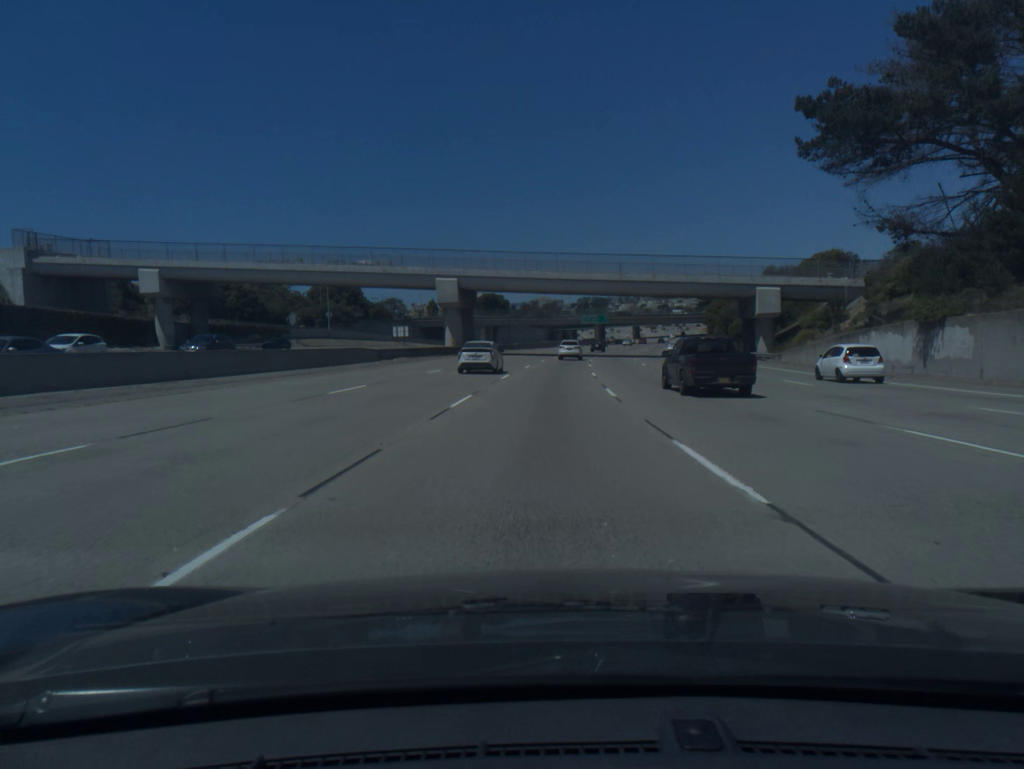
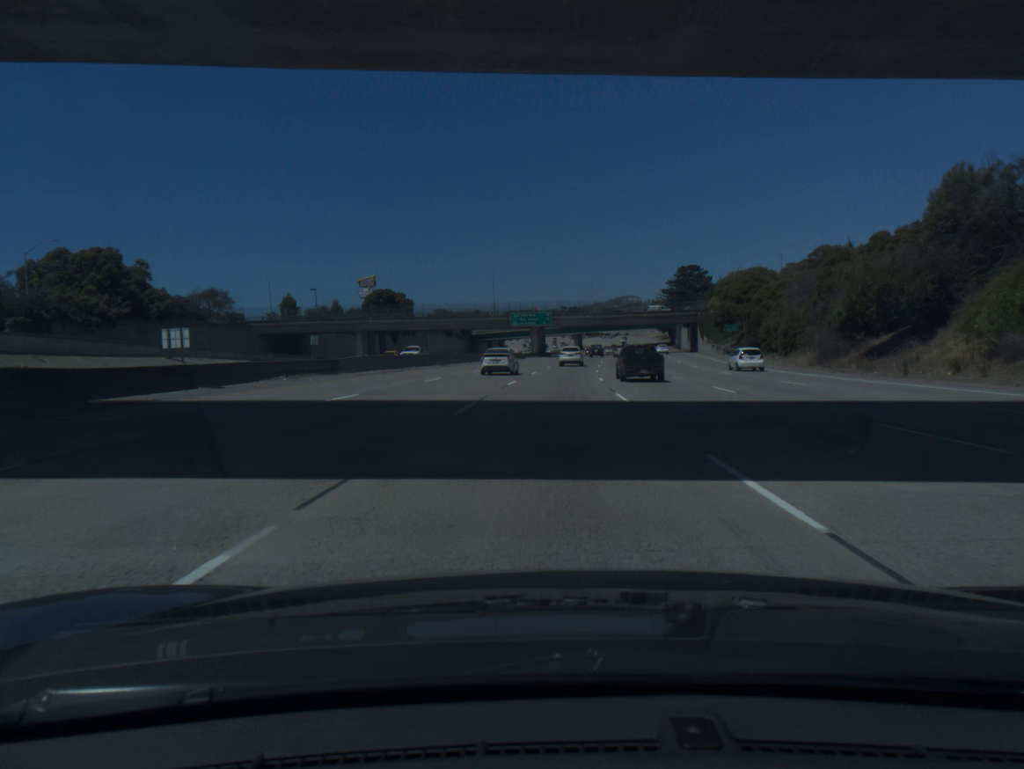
(+2.7, +72.2) m; +5°
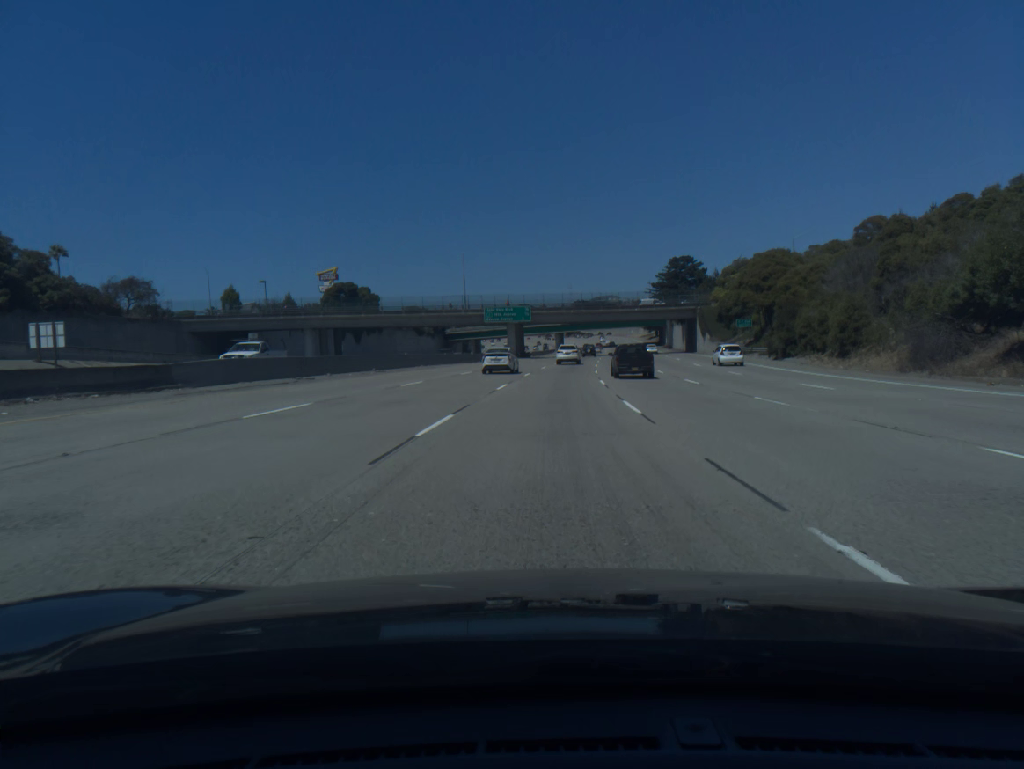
(+0.2, +18.0) m; +2°
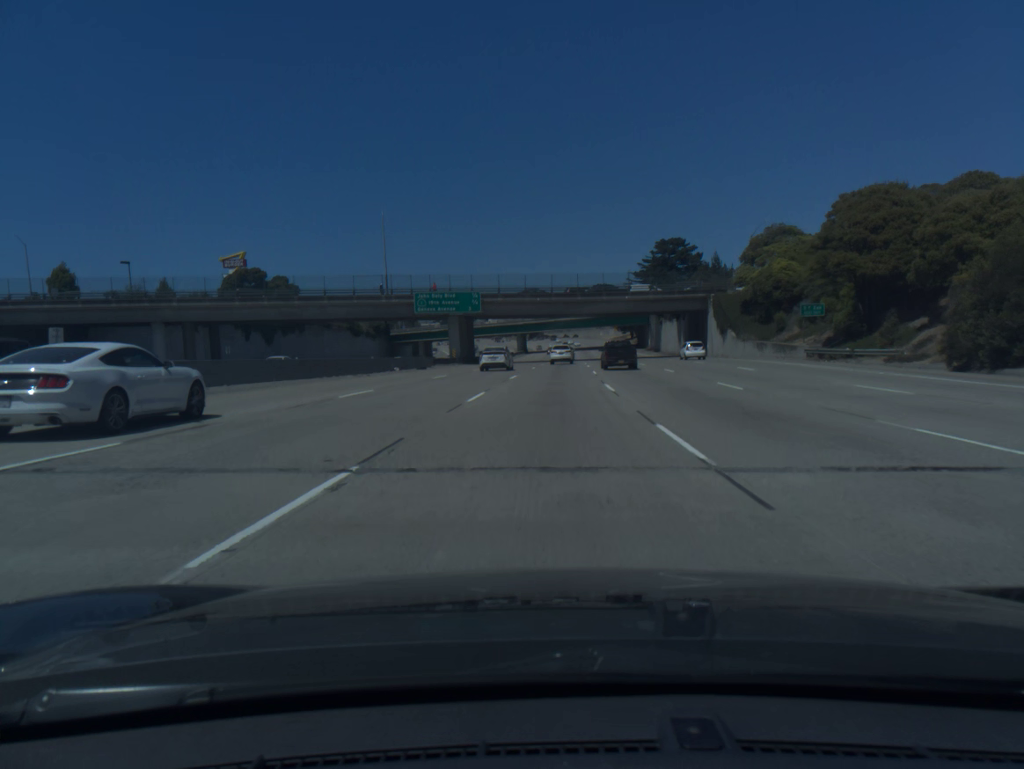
(+0.9, +36.0) m; +3°
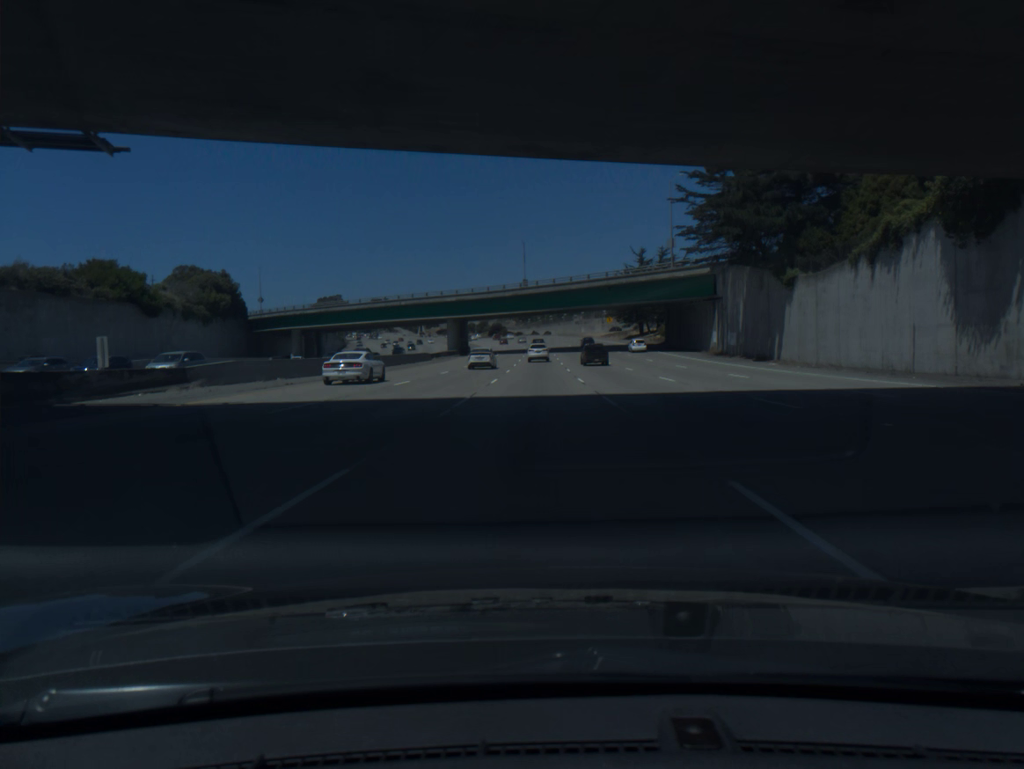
(+3.0, +89.8) m; +2°
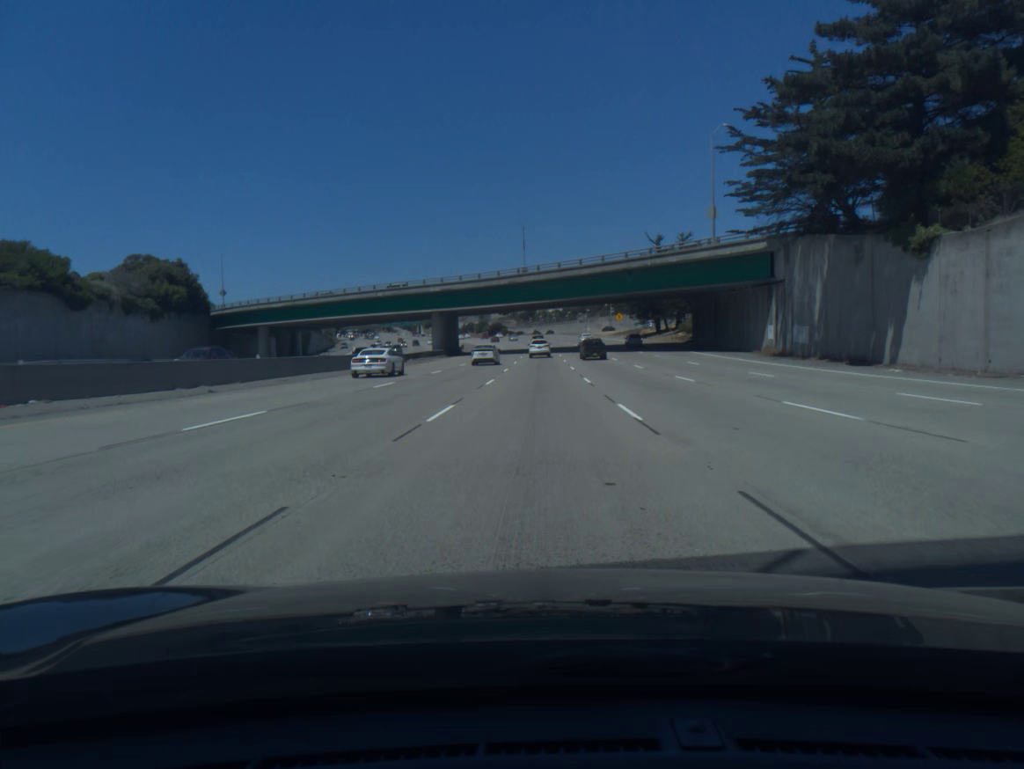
(0.0, +18.2) m; 0°
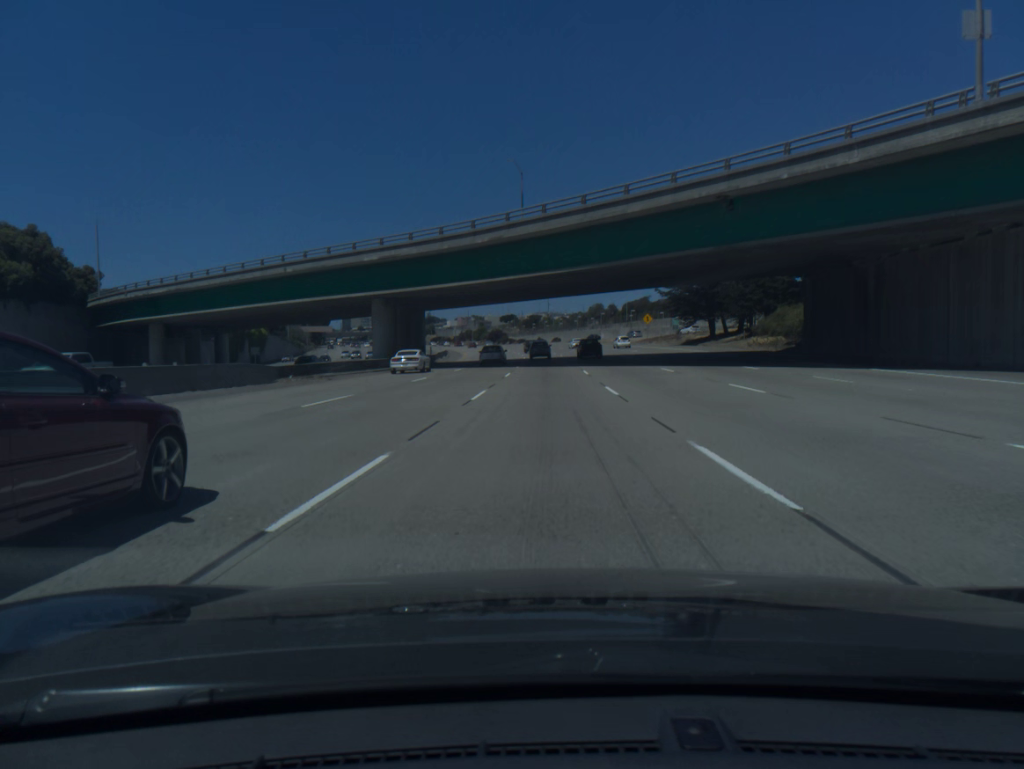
(-0.1, +36.4) m; 0°
